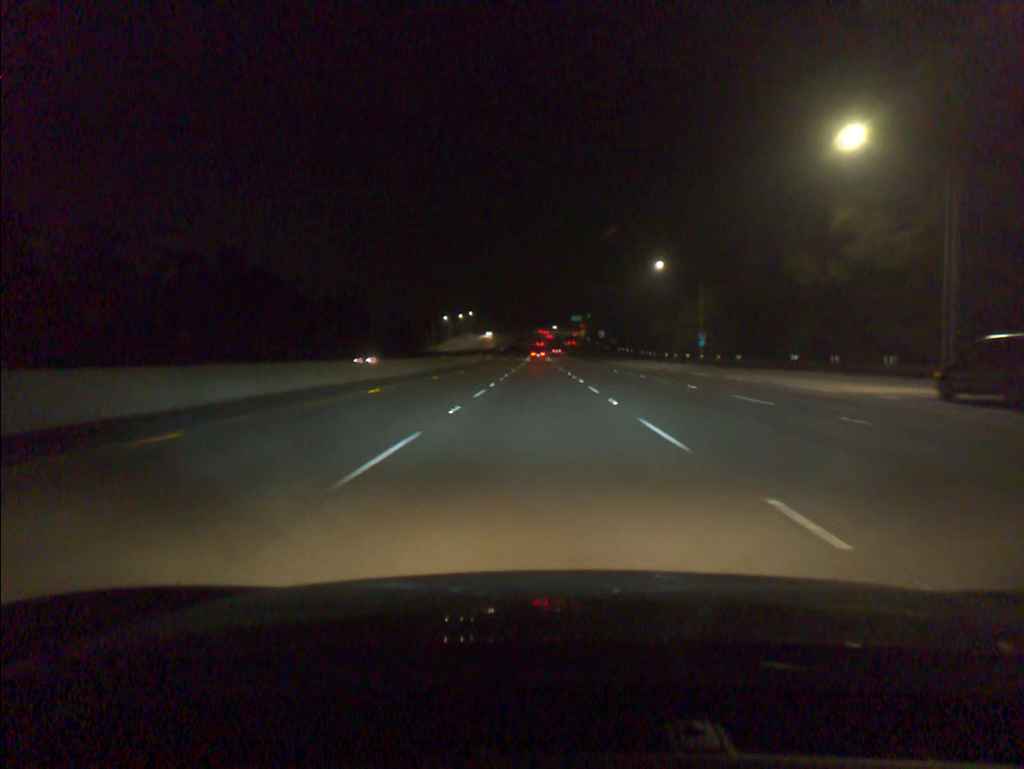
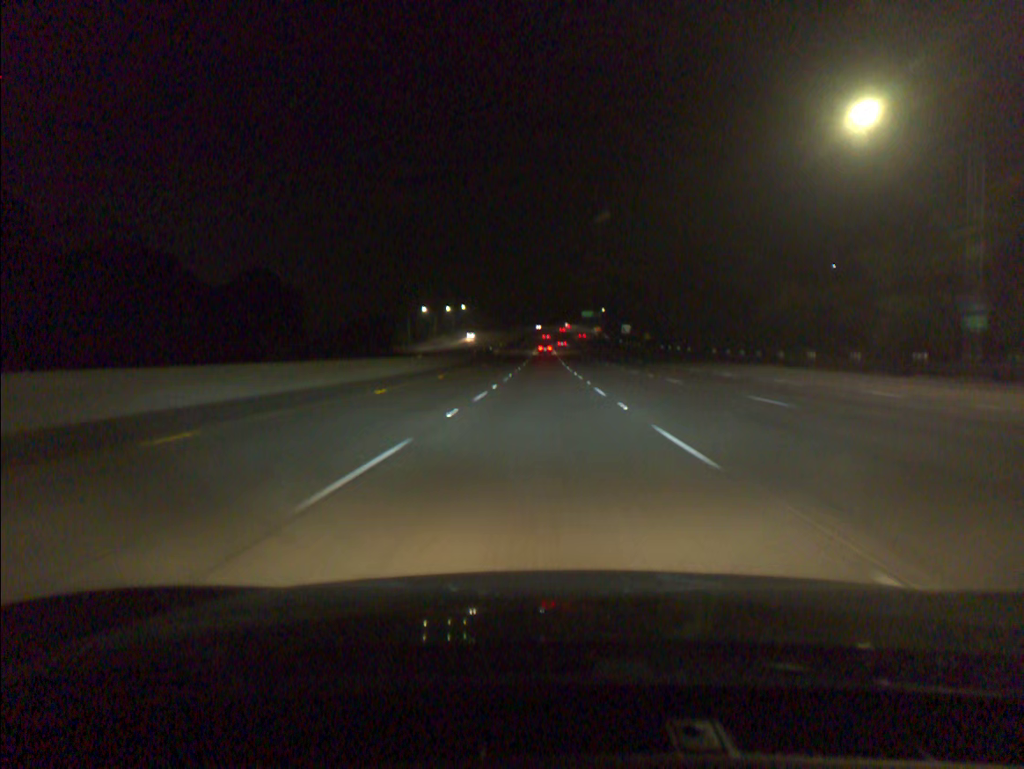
(-0.2, +58.4) m; 0°
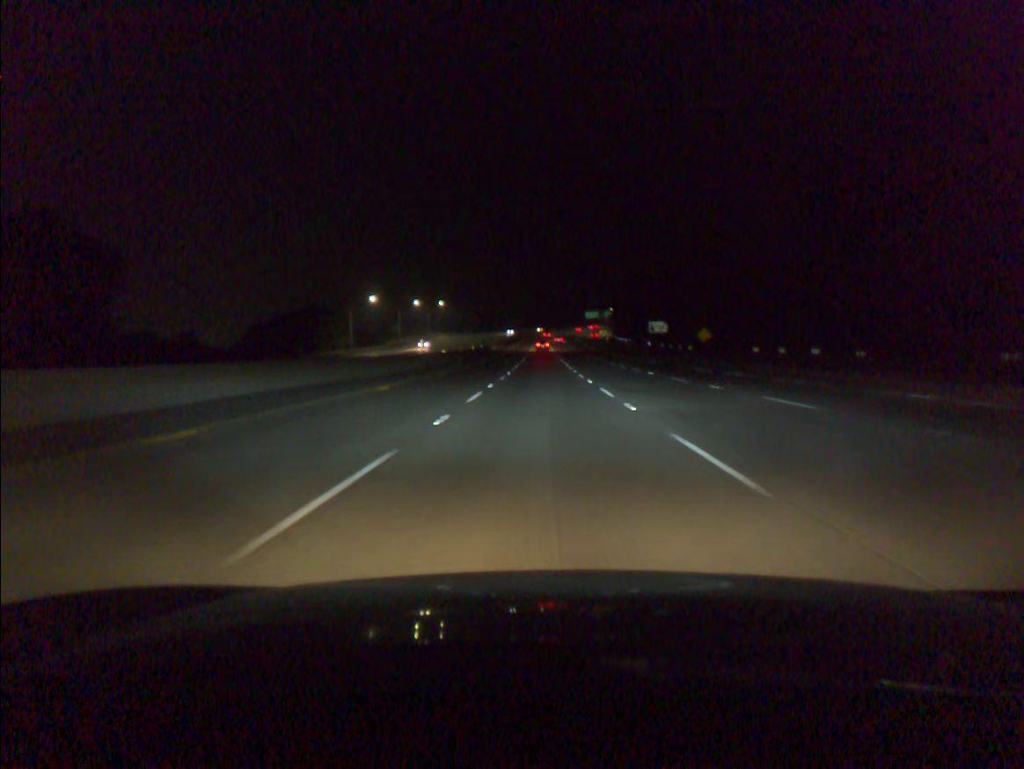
(+0.1, +58.3) m; 0°
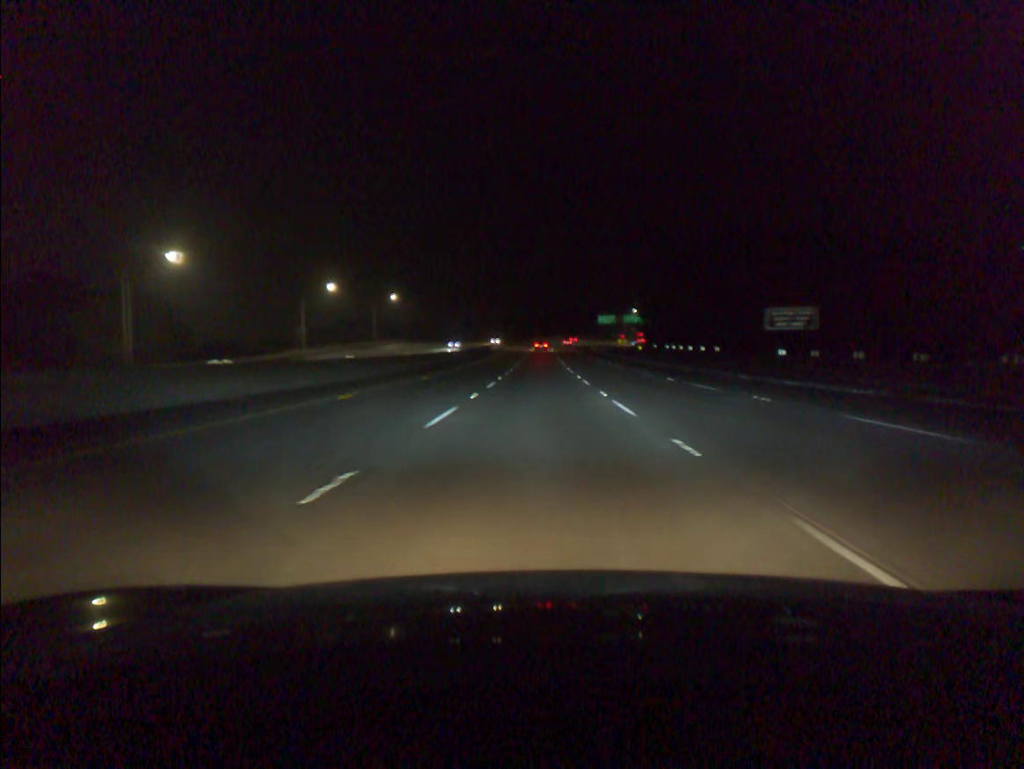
(+0.1, +77.4) m; 0°
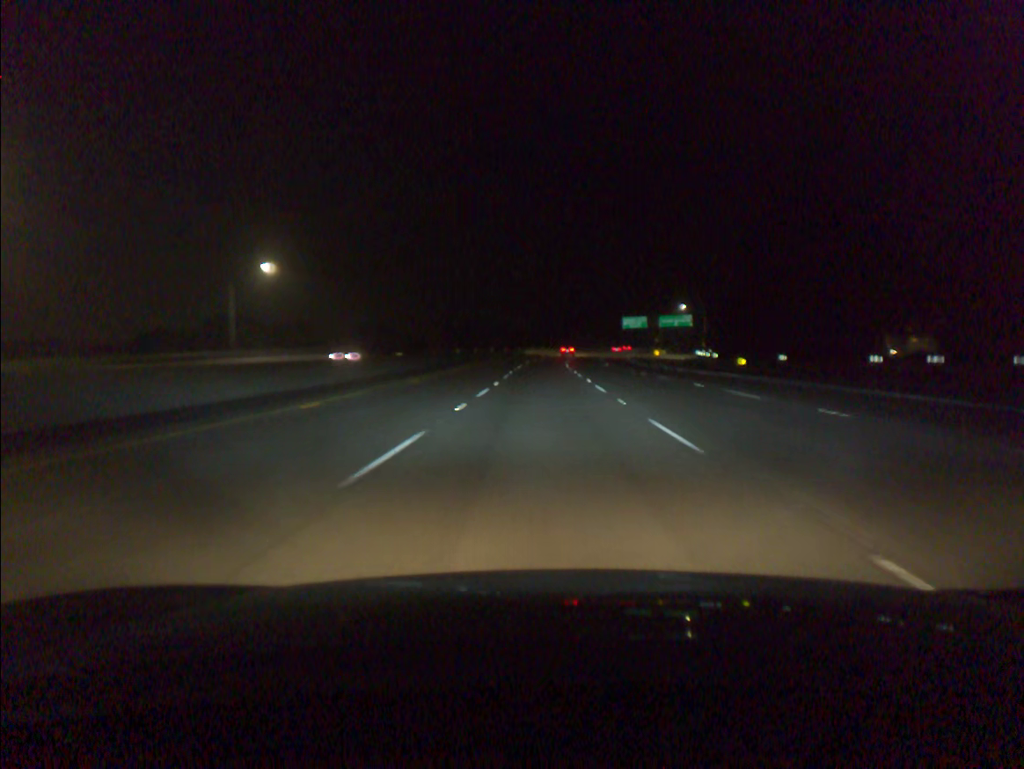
(-0.2, +76.6) m; 0°
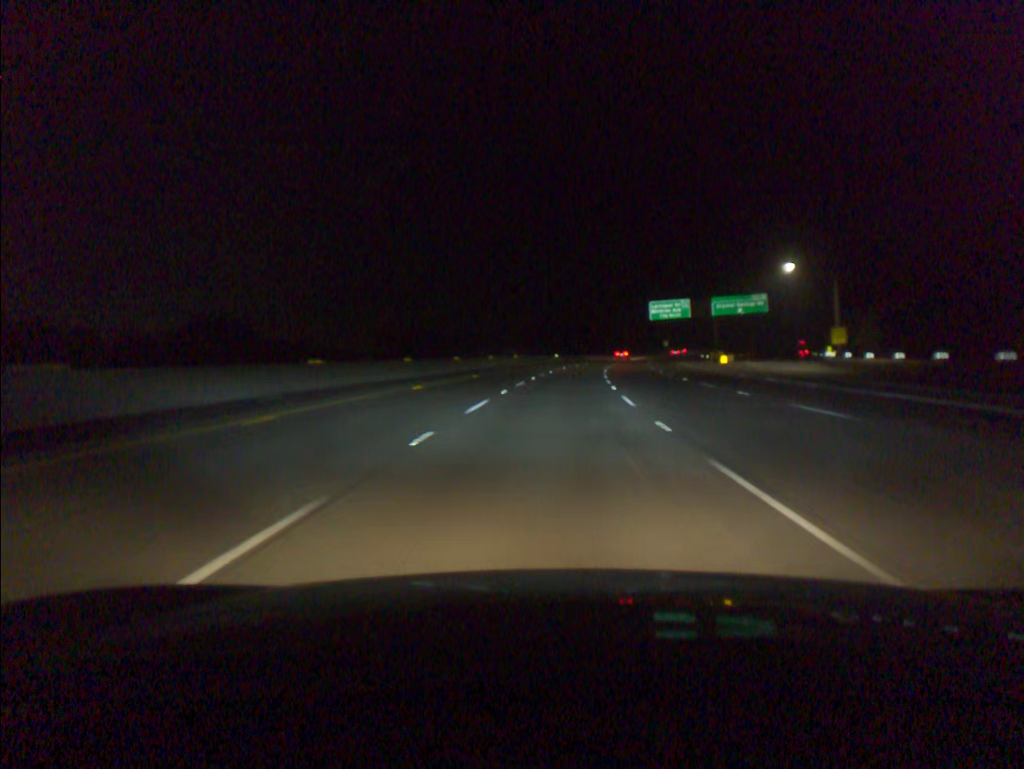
(+0.7, +76.4) m; +2°
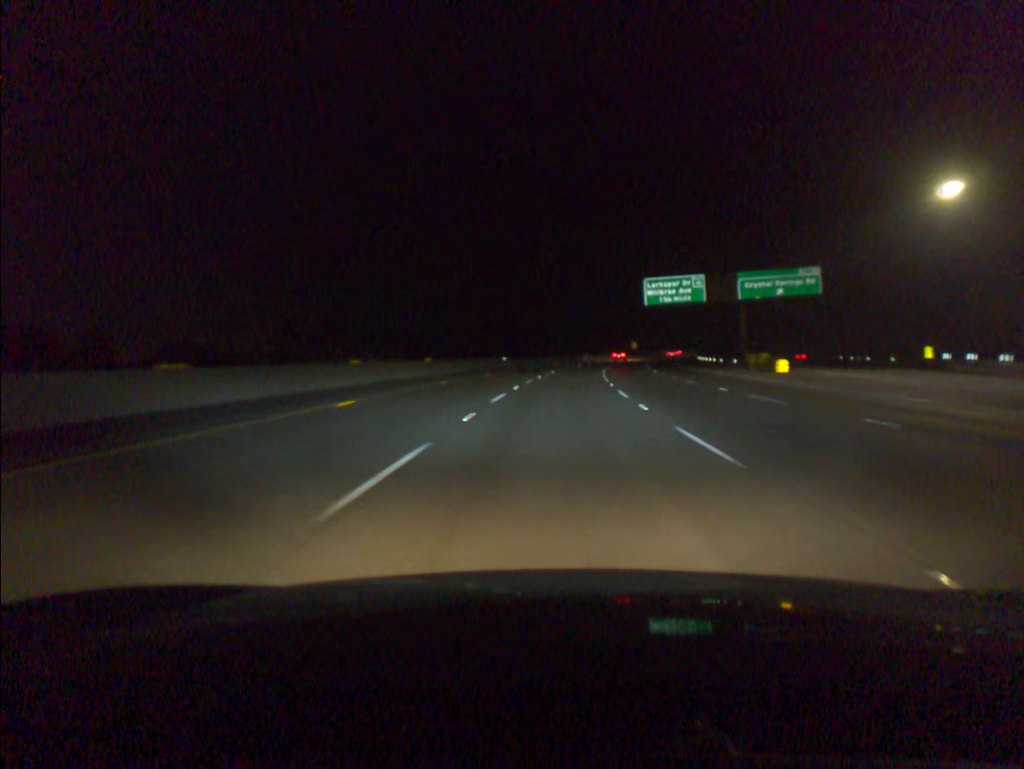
(+1.1, +38.4) m; +3°
